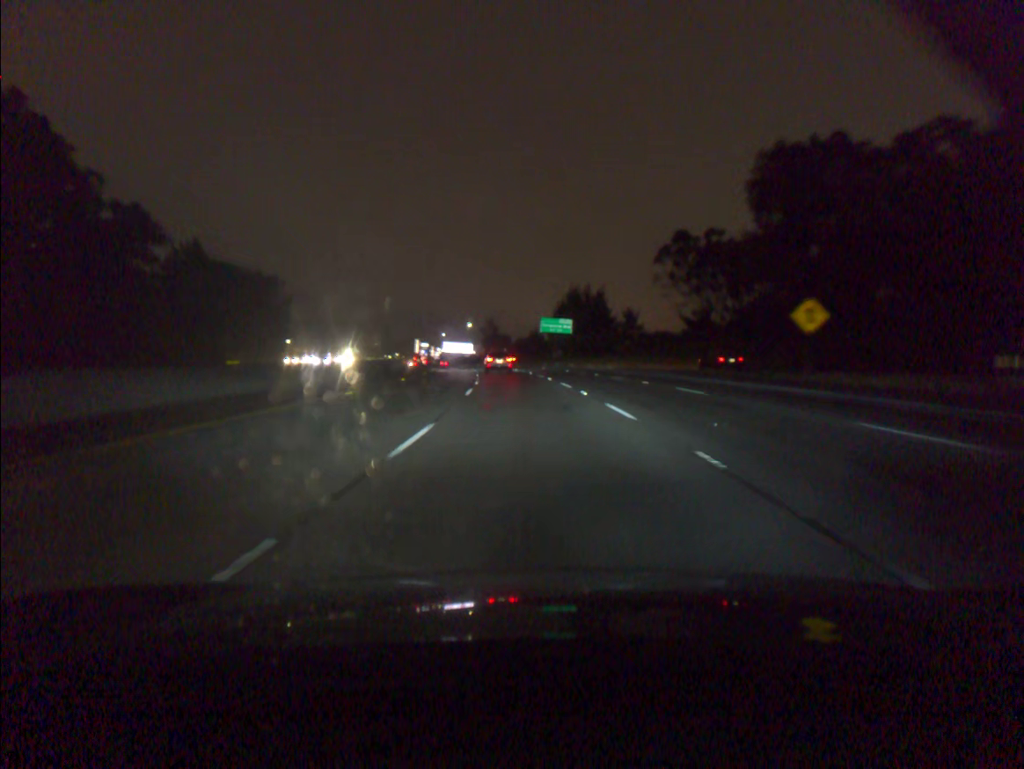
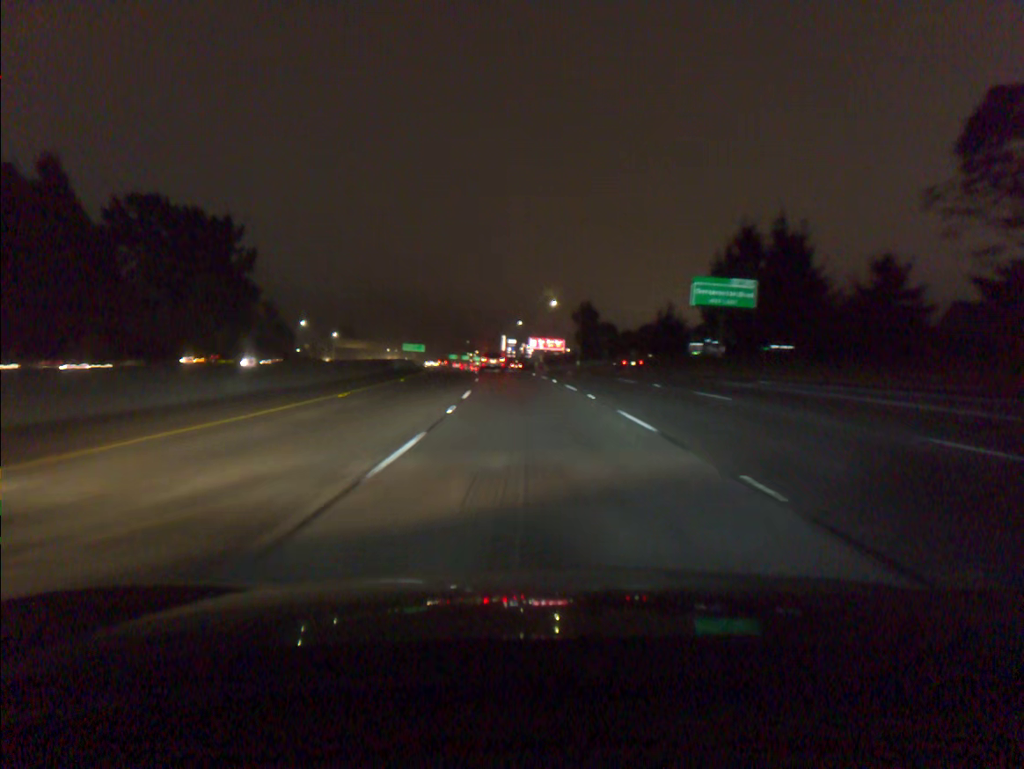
(-4.7, +74.4) m; -7°
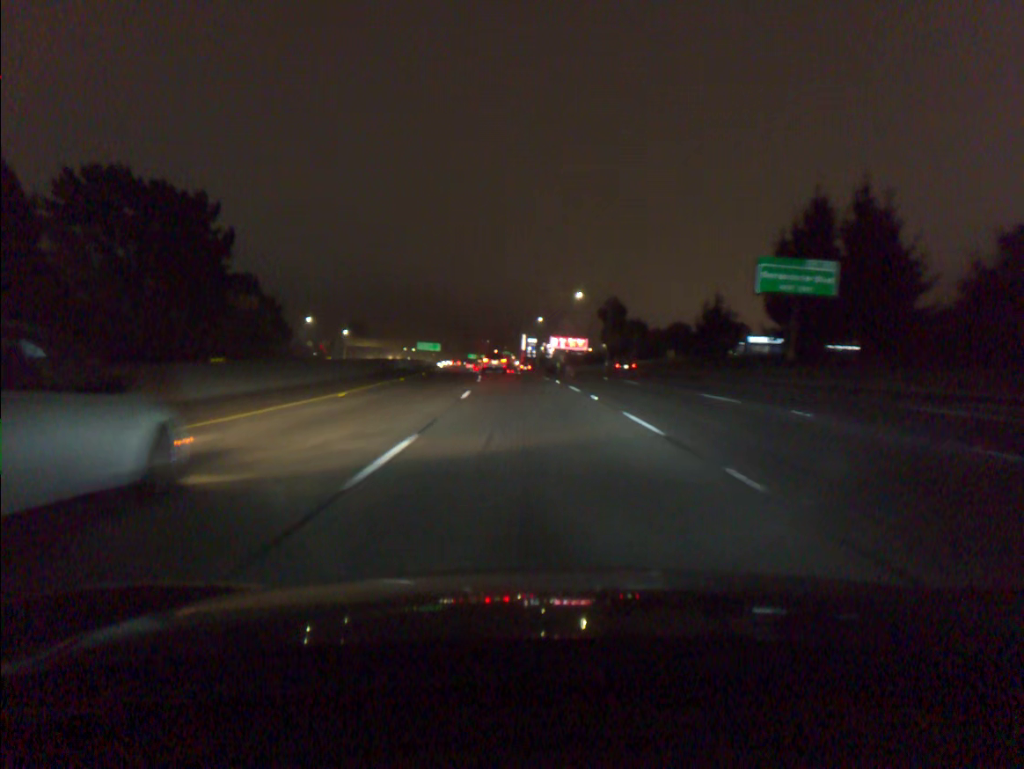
(-0.2, +15.2) m; -2°
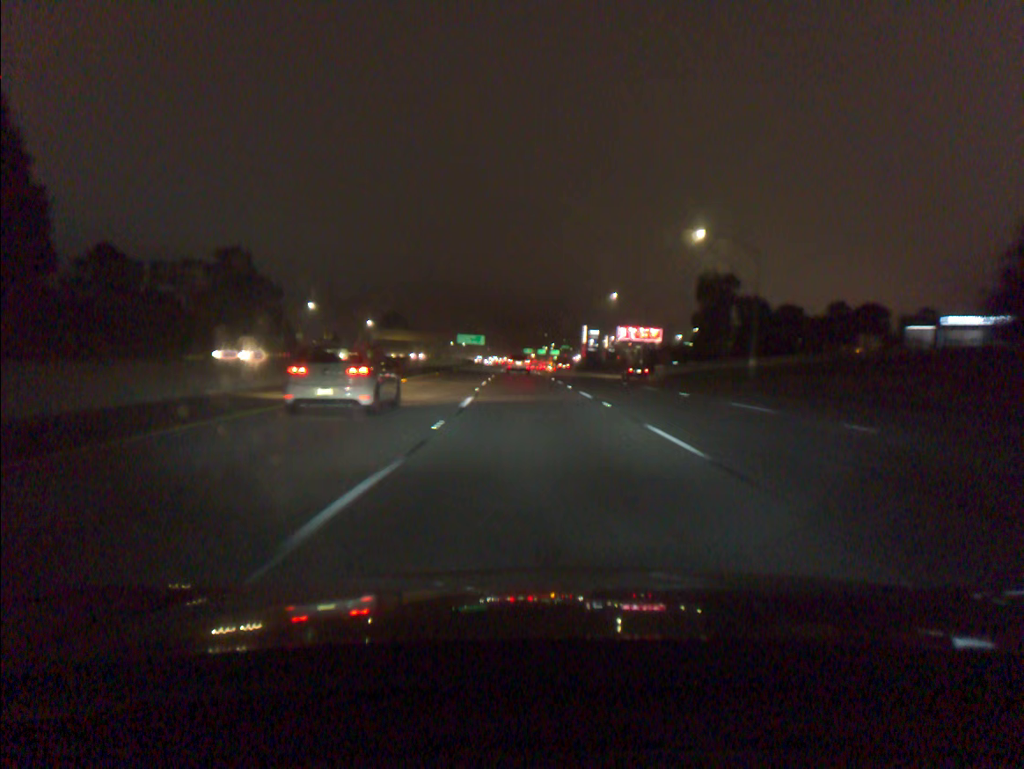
(-1.7, +46.2) m; -4°
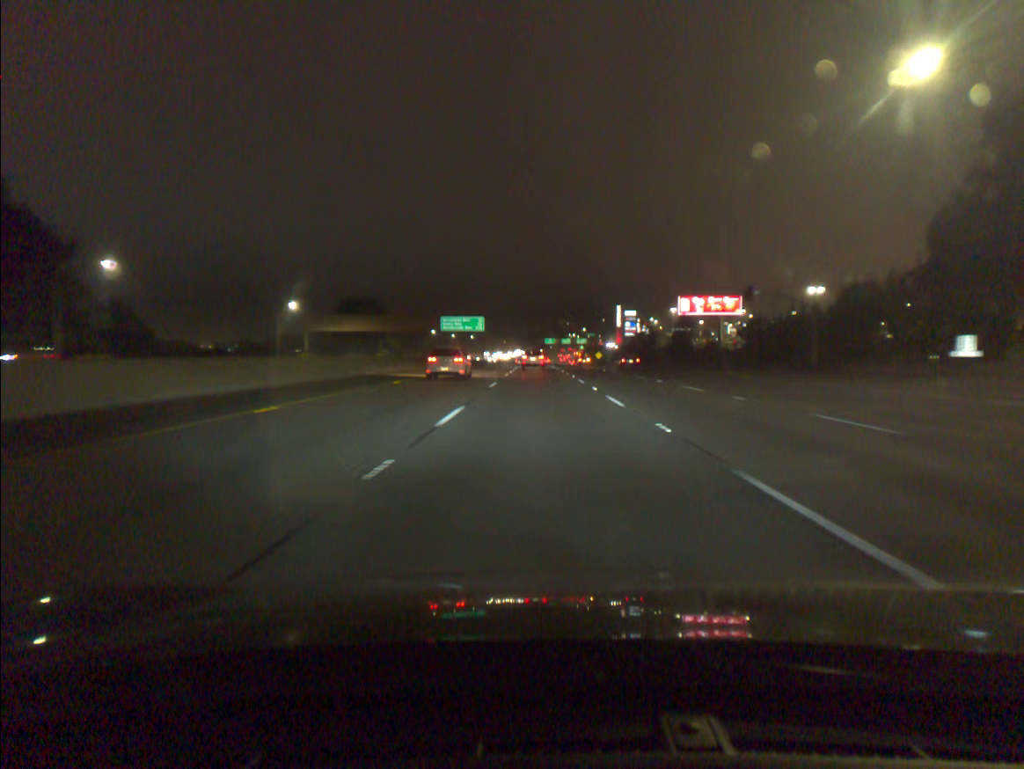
(-2.0, +78.7) m; -1°
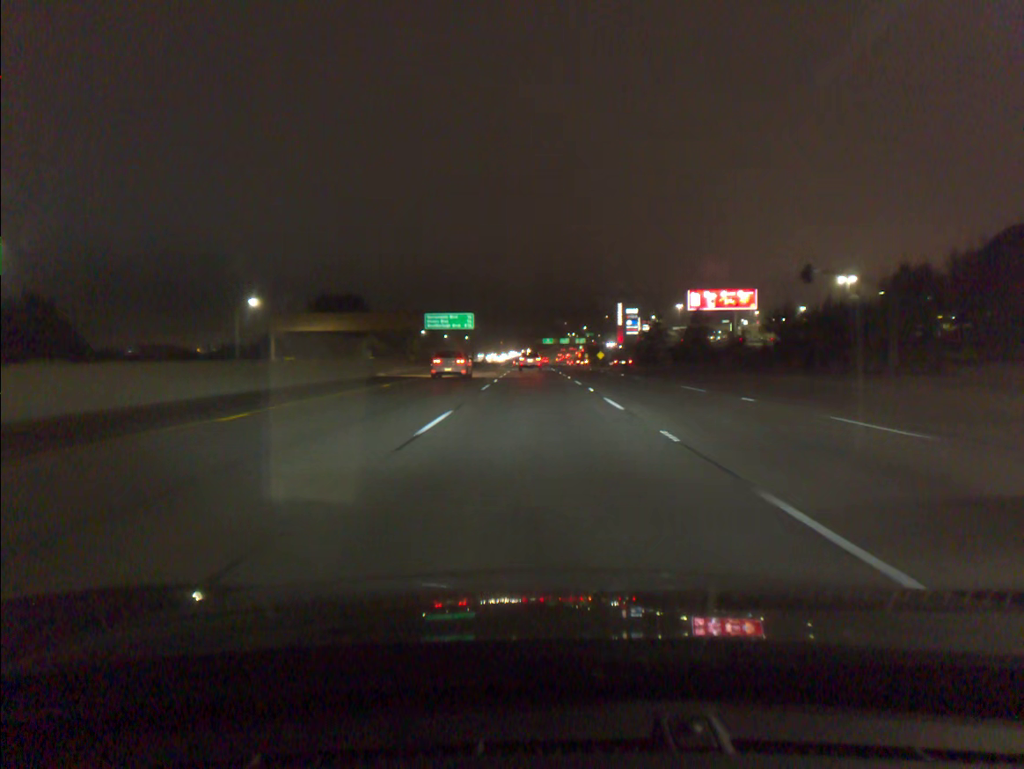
(0.0, +15.9) m; 0°
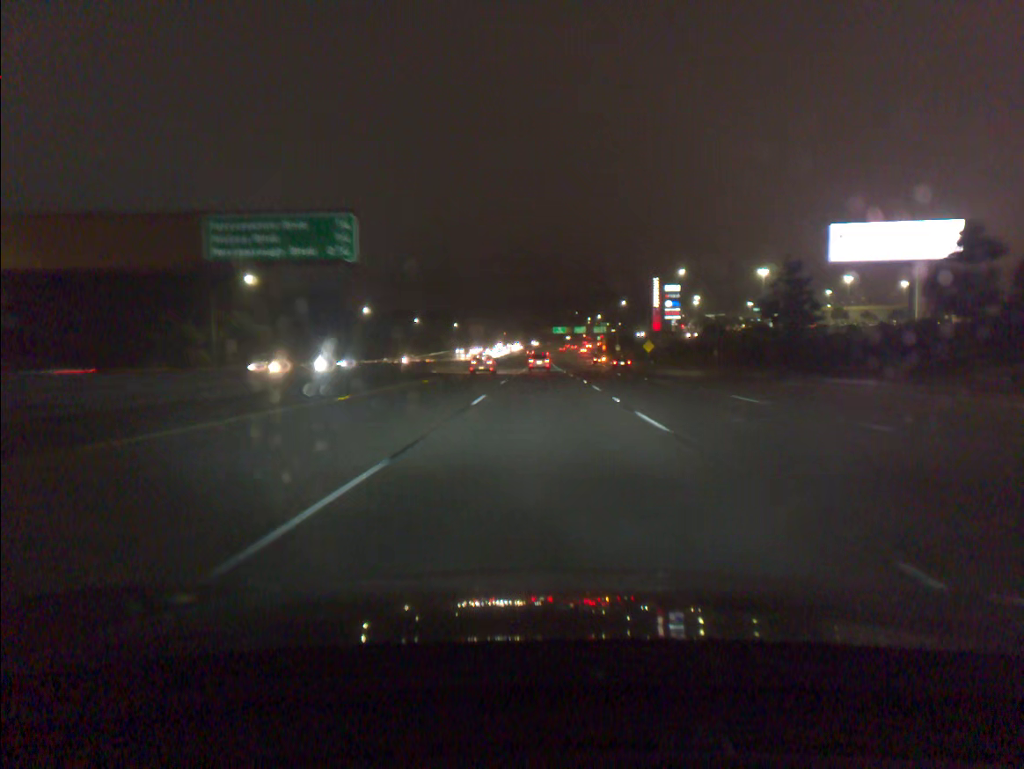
(-0.7, +80.4) m; -1°
